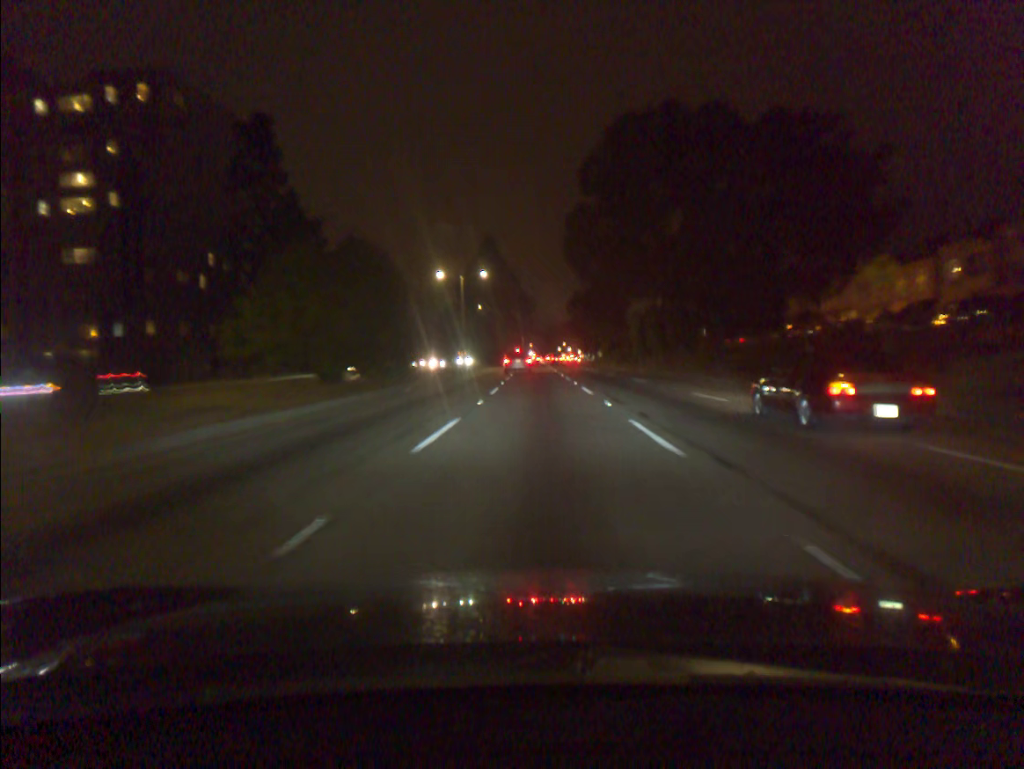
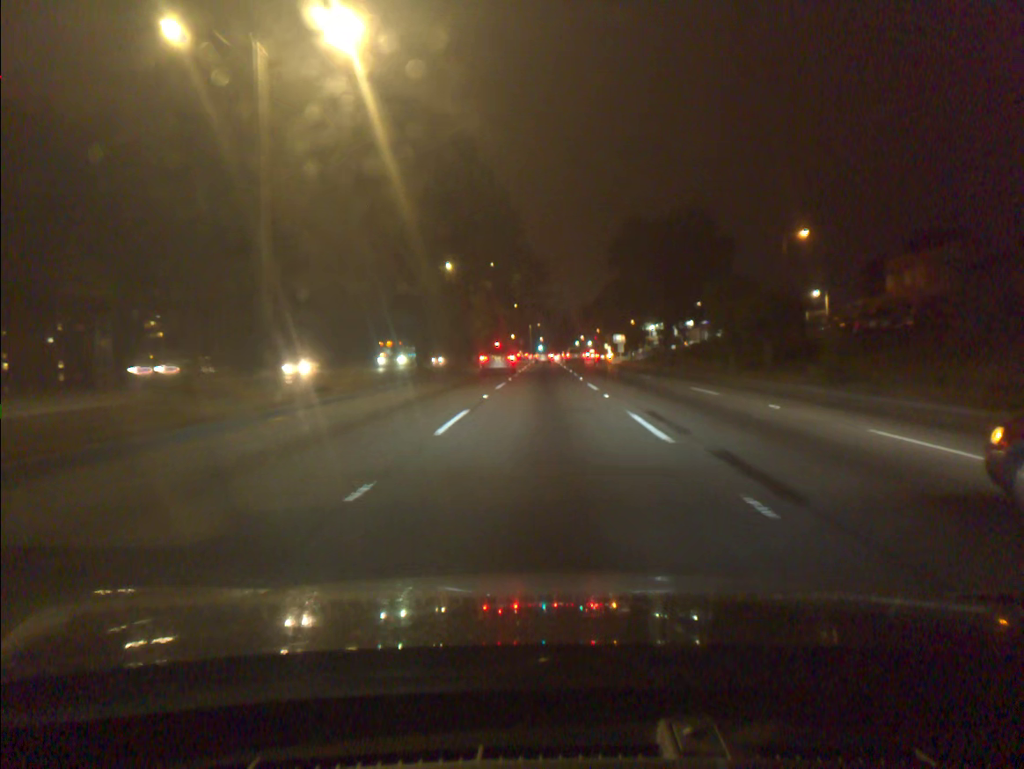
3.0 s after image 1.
(-0.5, +57.5) m; -1°
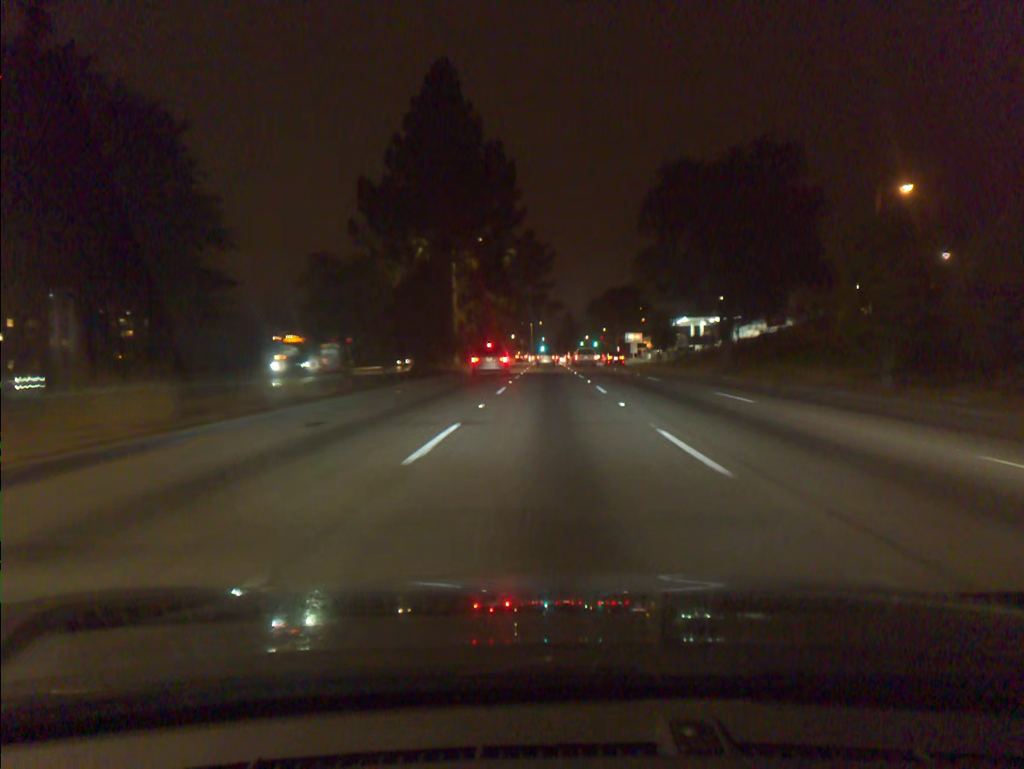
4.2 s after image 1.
(0.0, +17.7) m; 0°
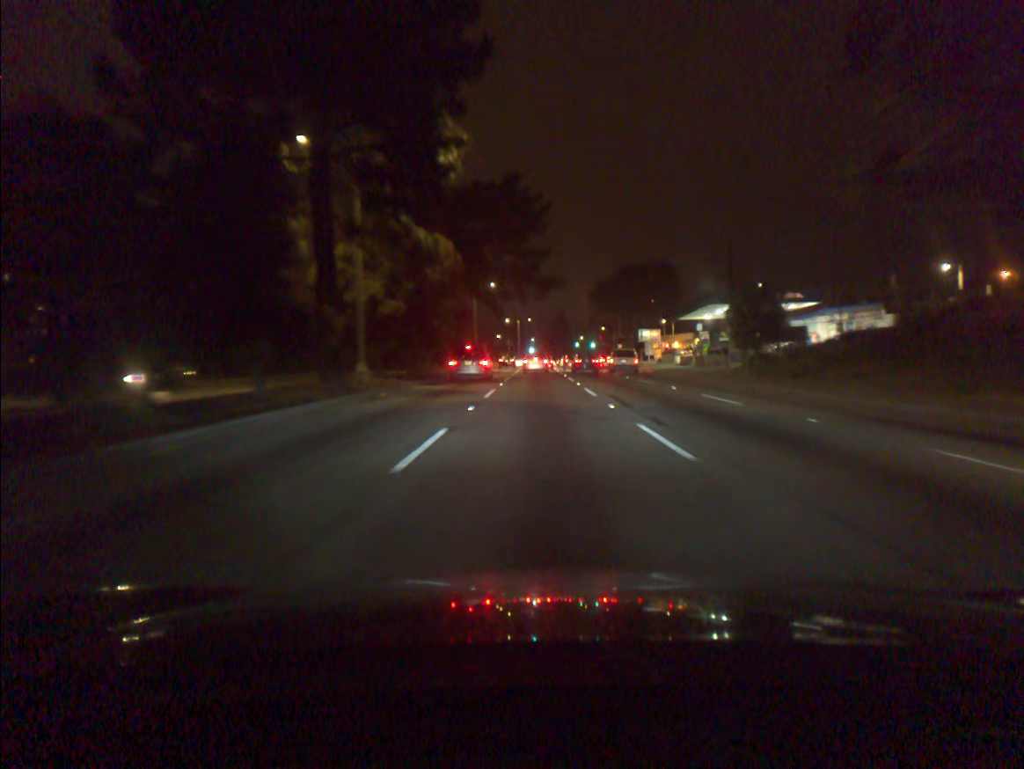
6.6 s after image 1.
(+0.1, +29.3) m; +1°
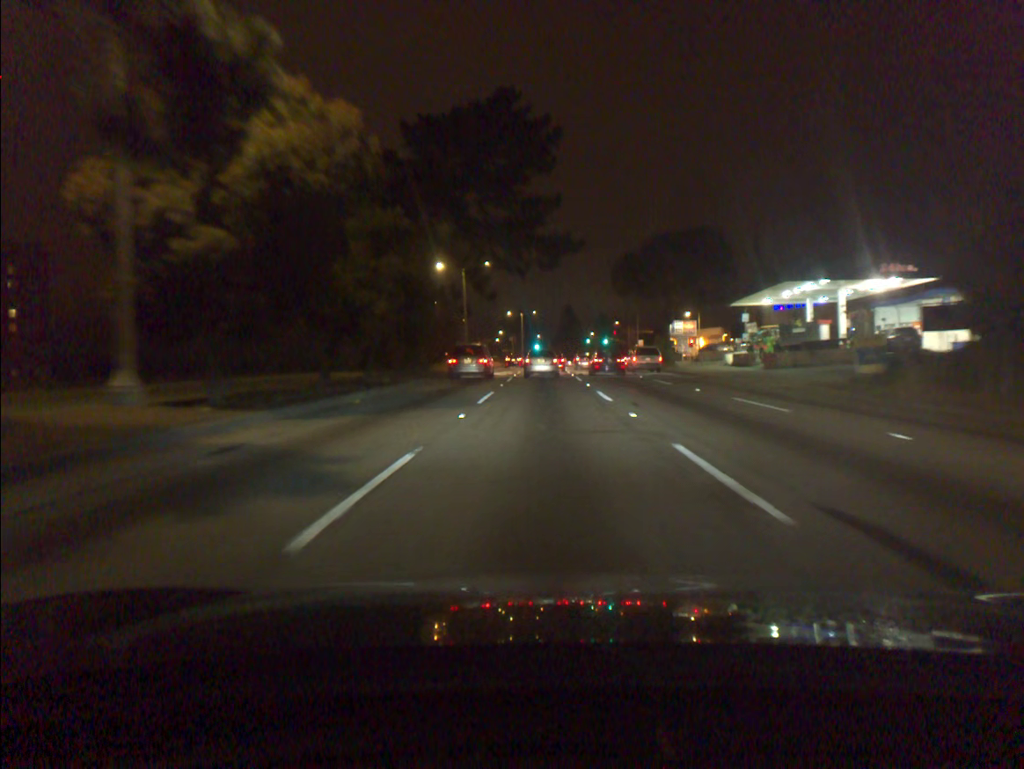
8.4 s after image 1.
(-0.1, +18.0) m; 0°
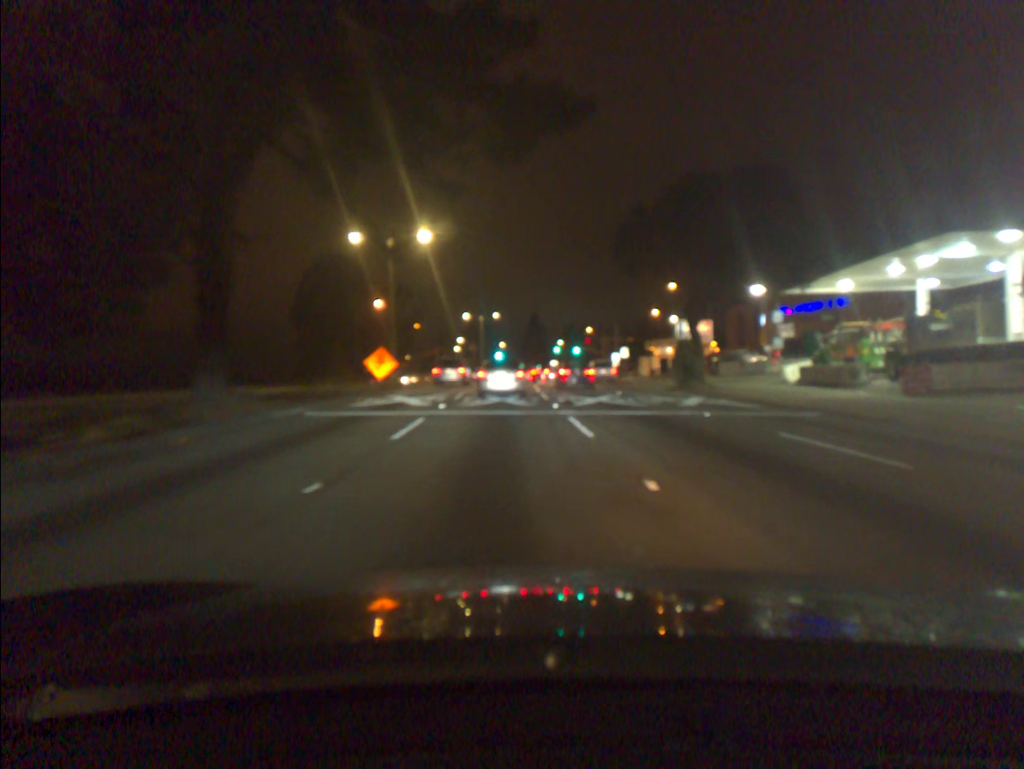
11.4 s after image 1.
(+0.4, +22.2) m; +3°
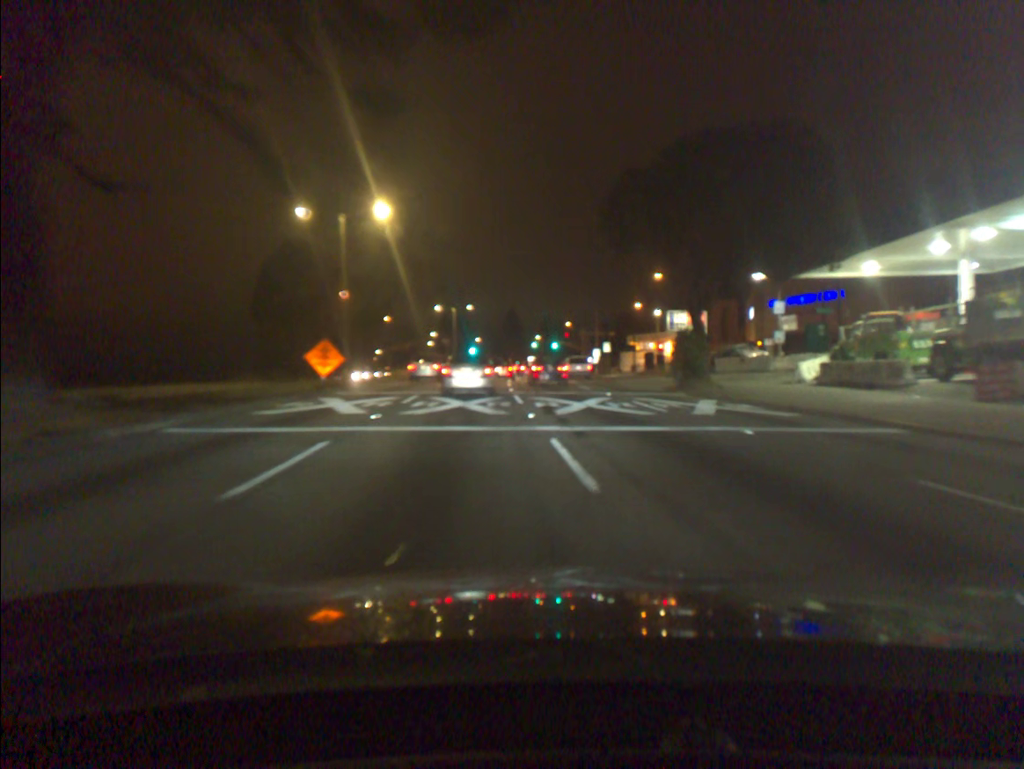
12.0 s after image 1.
(+0.1, +5.6) m; +2°
